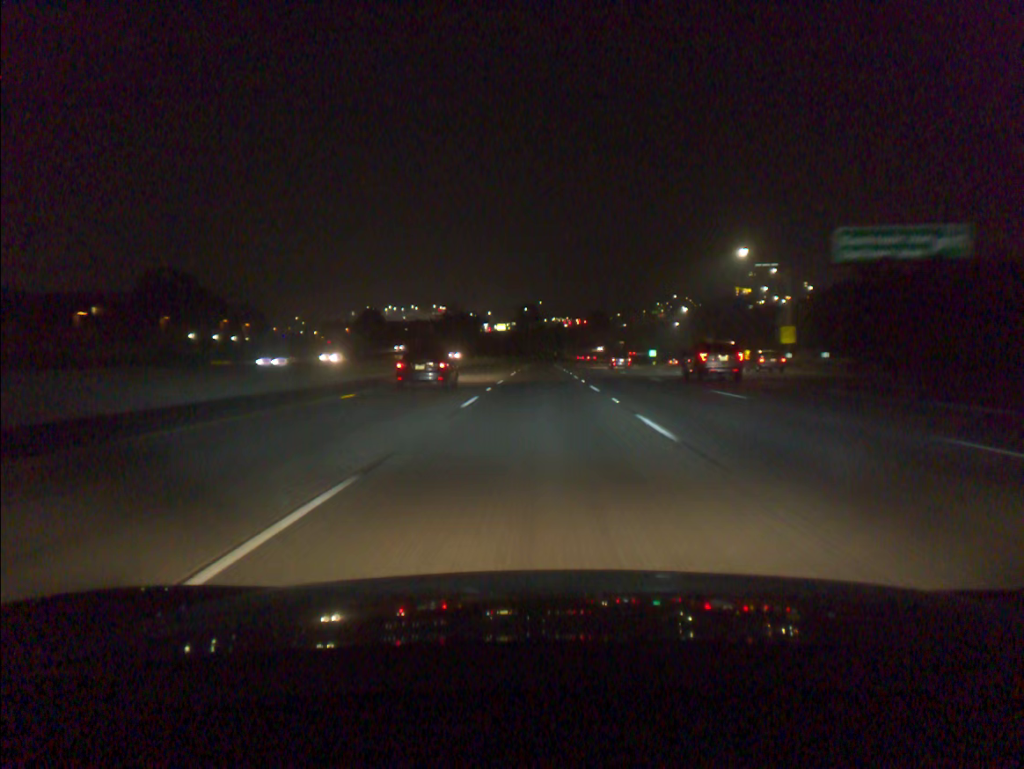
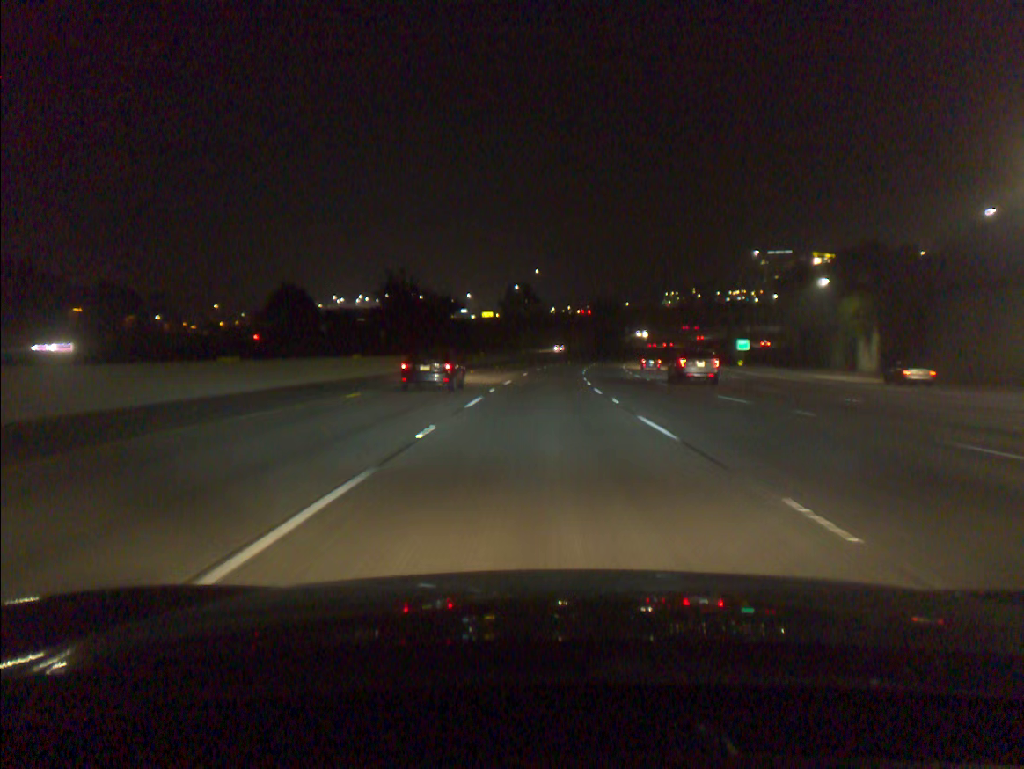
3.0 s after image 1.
(-0.1, +87.3) m; 0°
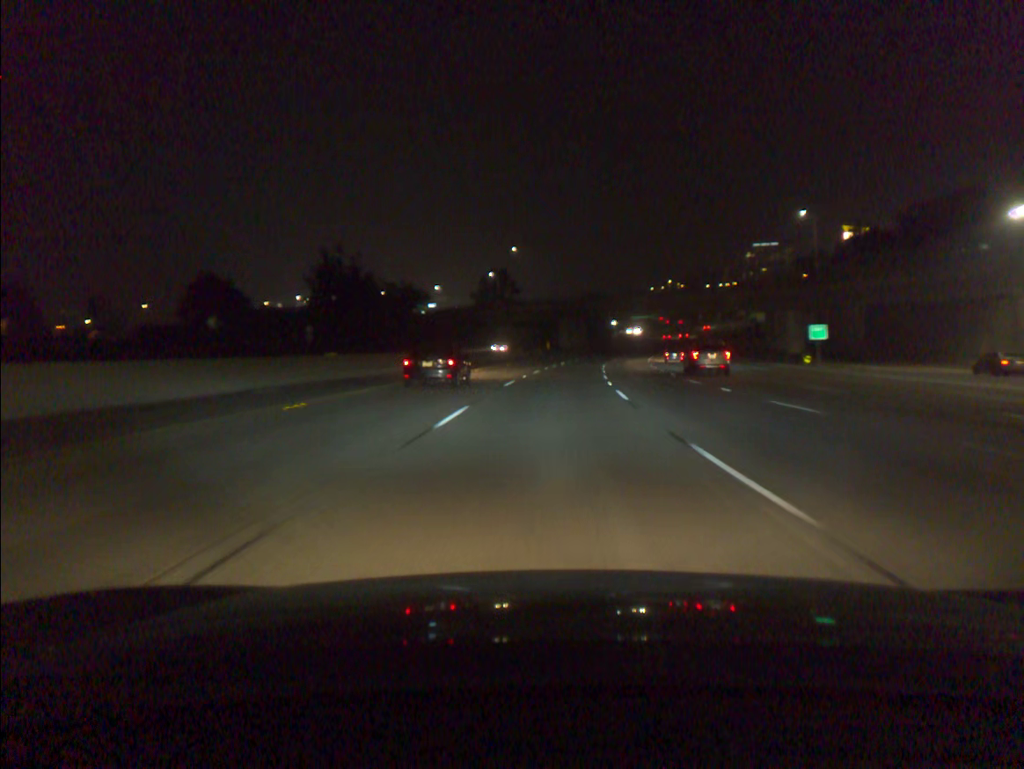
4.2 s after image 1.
(+0.3, +35.0) m; +1°
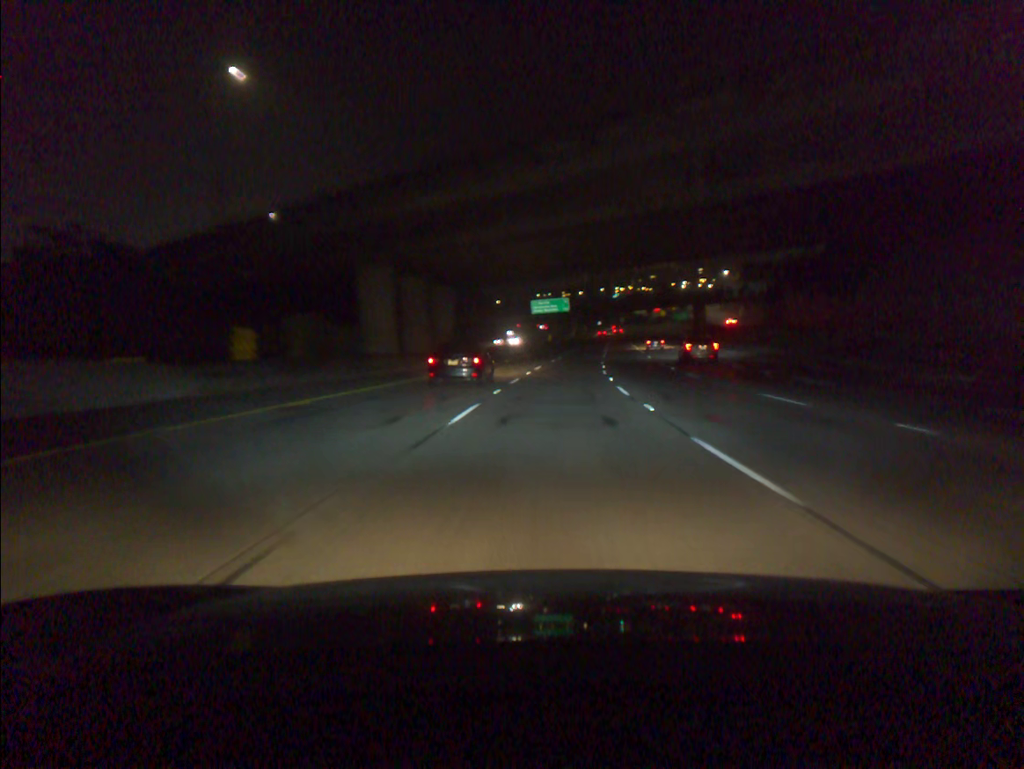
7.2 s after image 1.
(+6.0, +86.9) m; +8°
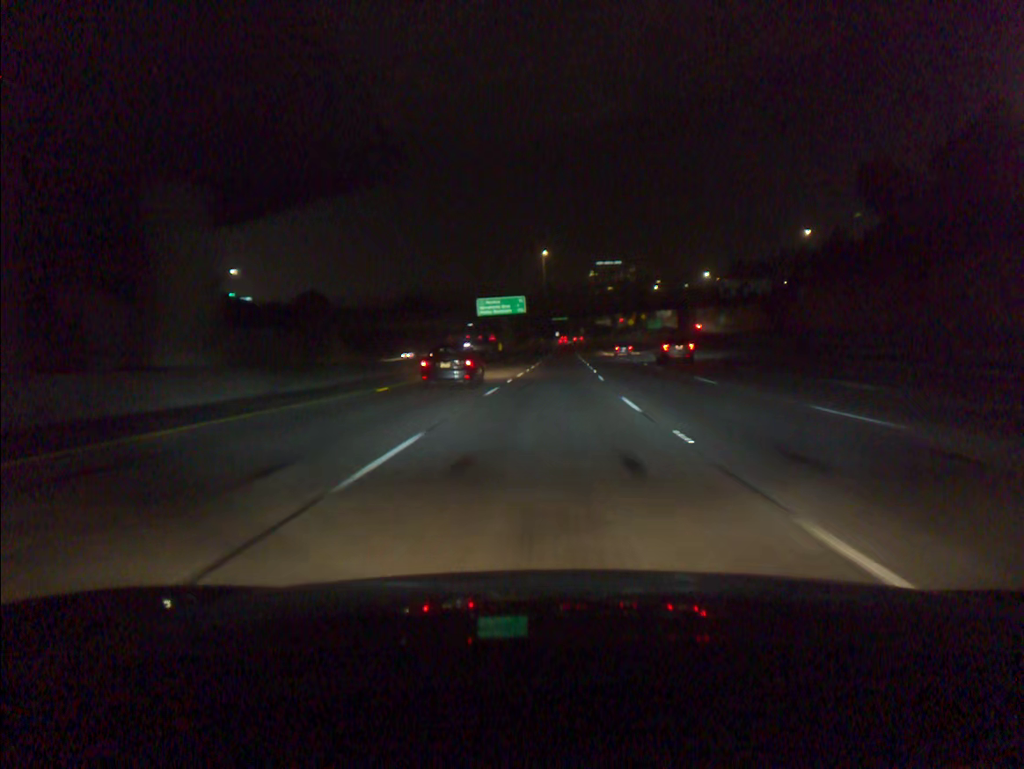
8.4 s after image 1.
(+1.0, +34.7) m; +3°
